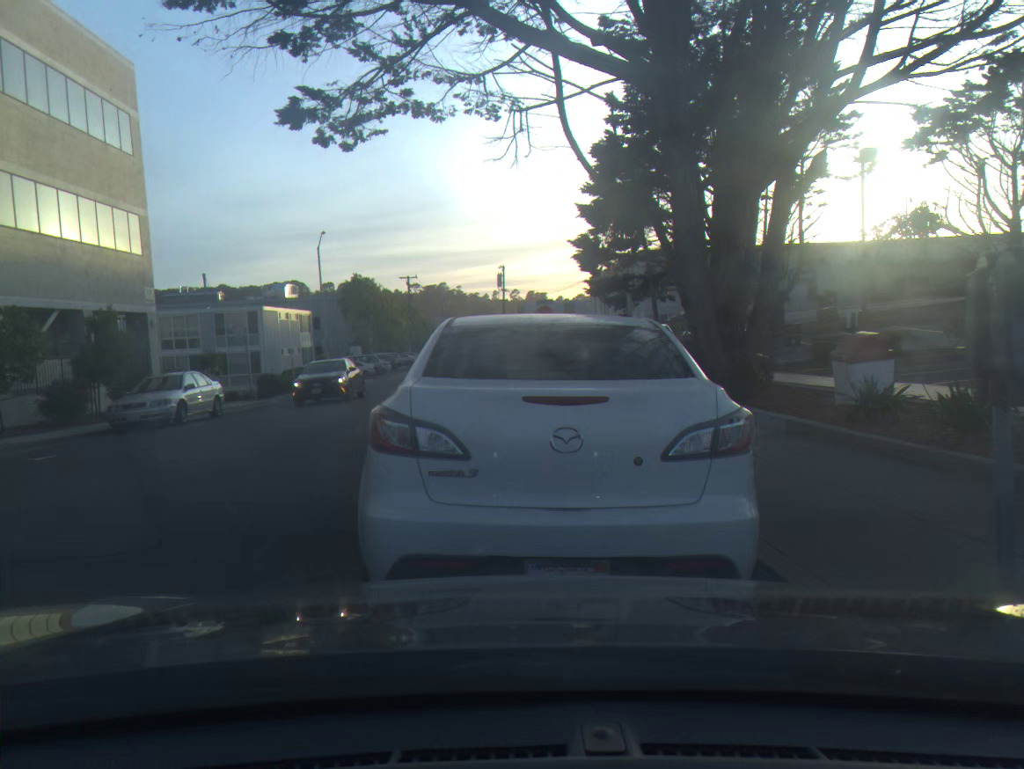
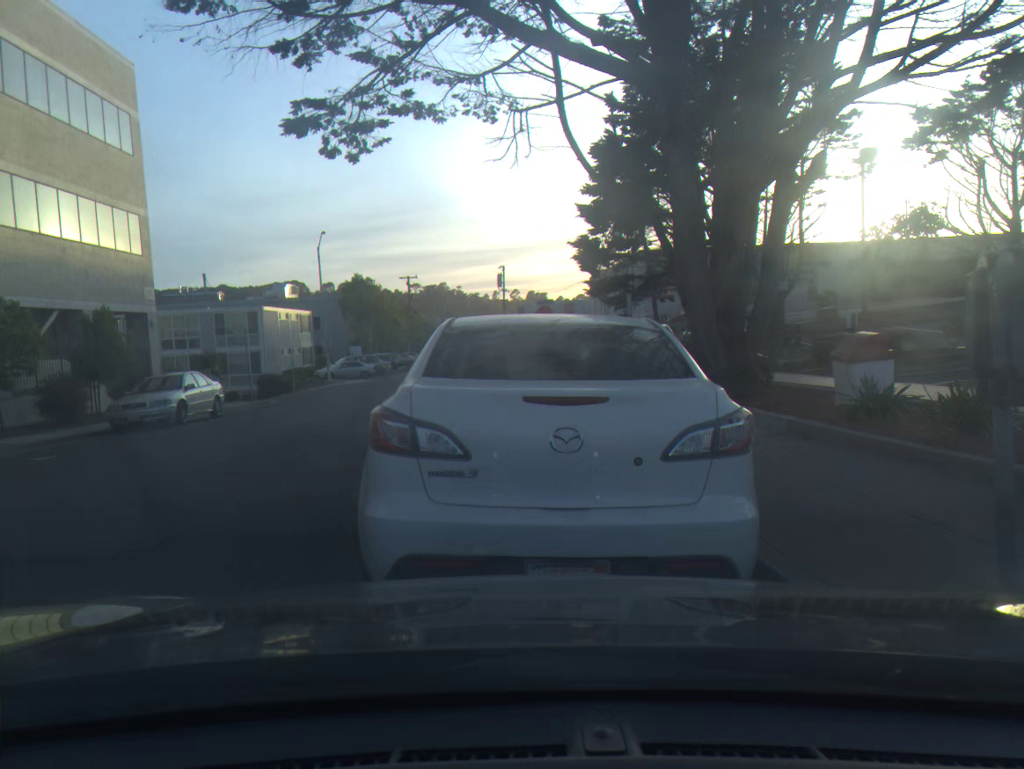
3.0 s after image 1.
(0.0, 0.0) m; 0°
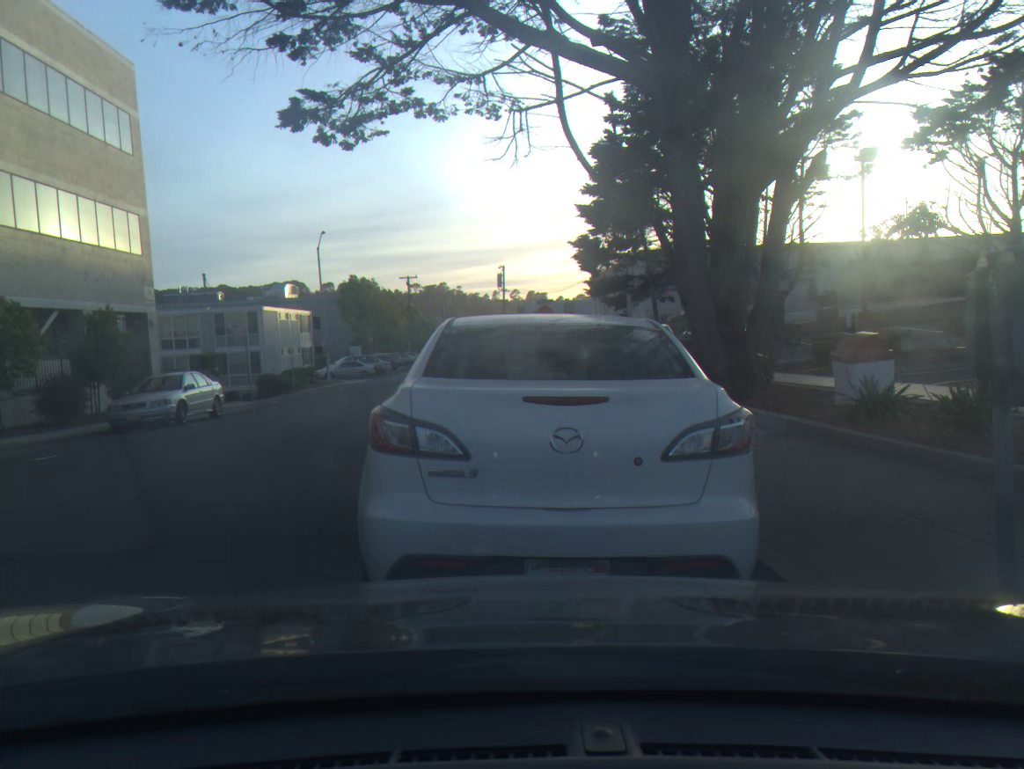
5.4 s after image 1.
(0.0, 0.0) m; 0°
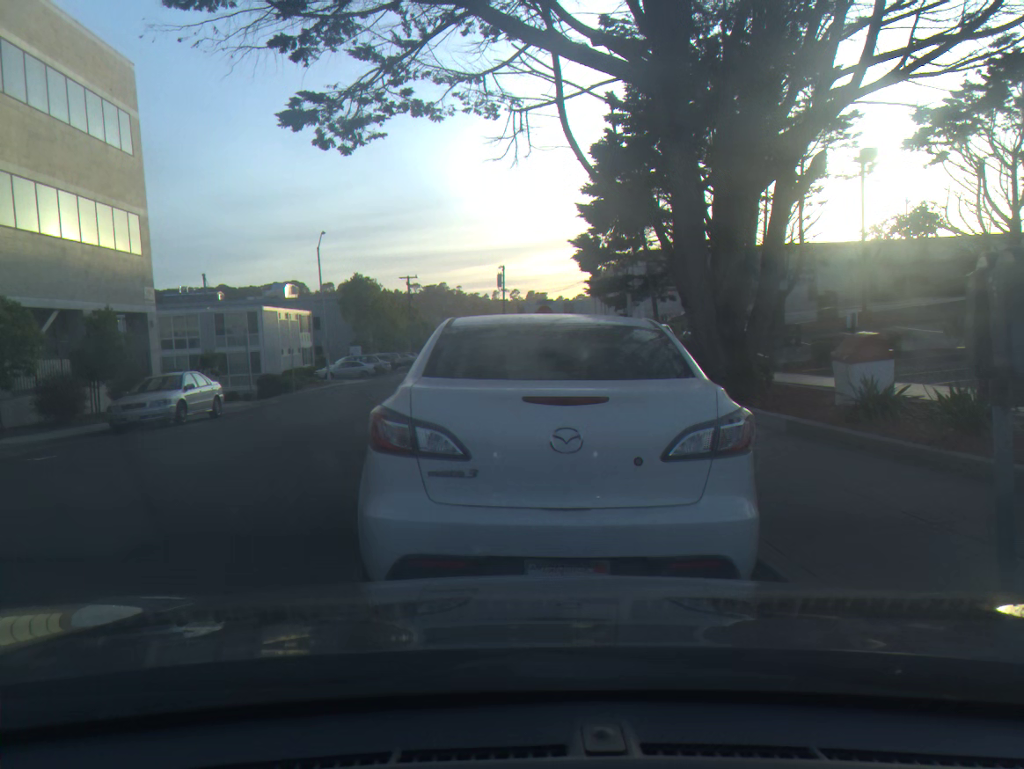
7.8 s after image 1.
(0.0, 0.0) m; 0°
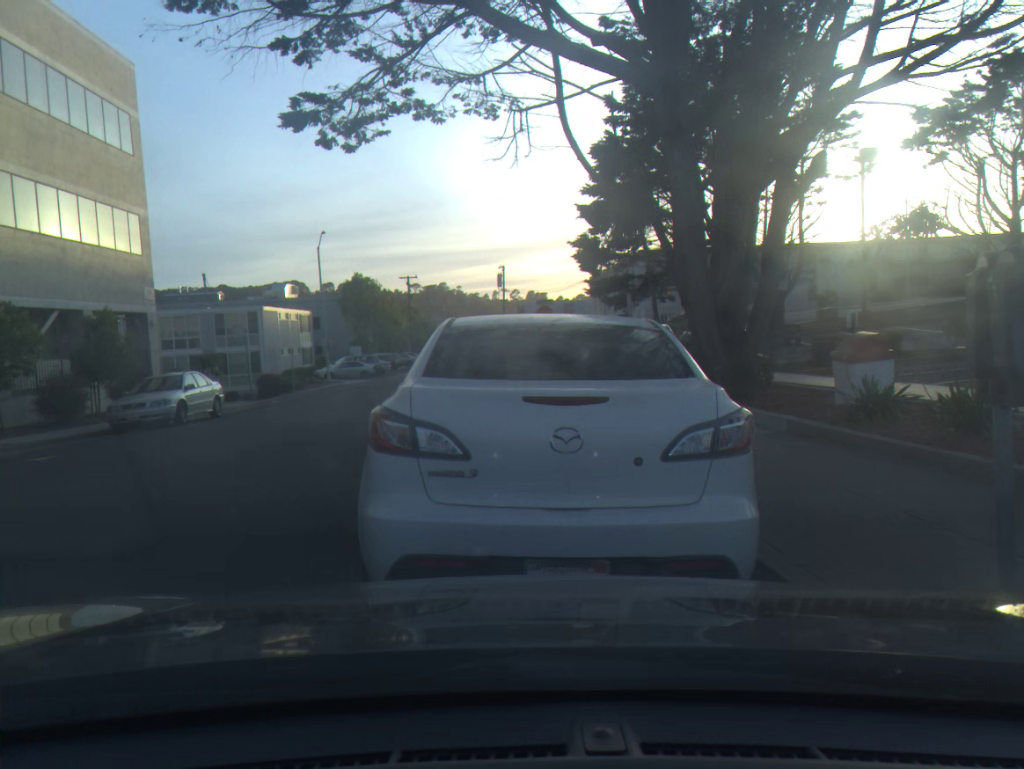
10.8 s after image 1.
(0.0, 0.0) m; 0°
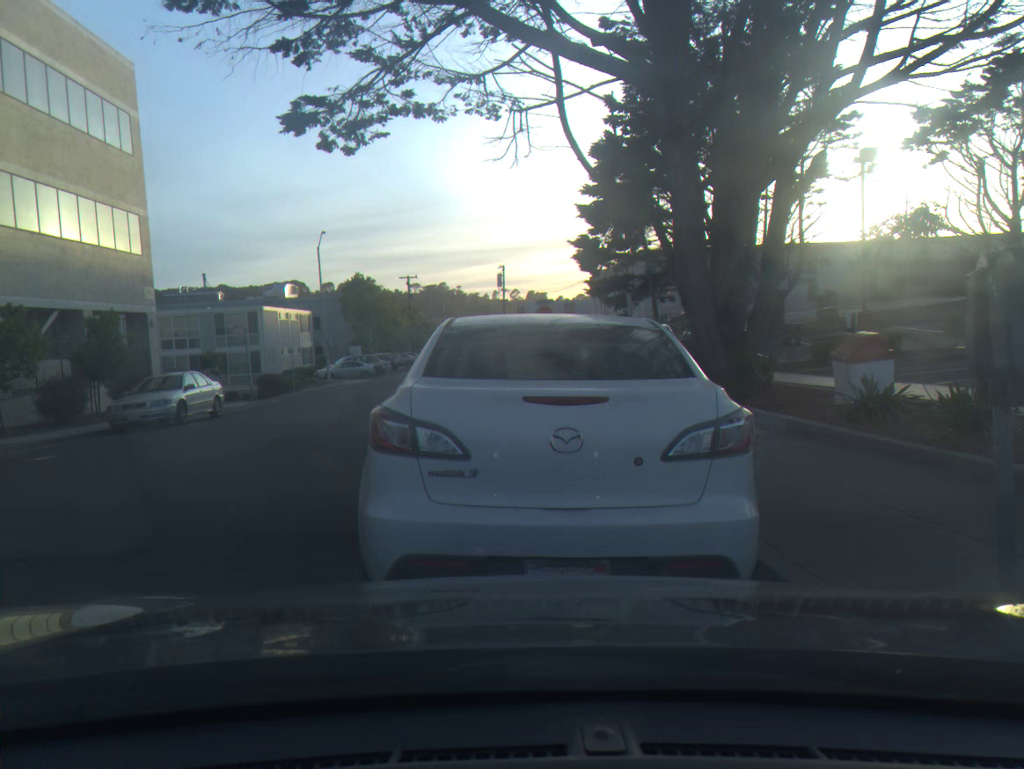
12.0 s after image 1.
(0.0, 0.0) m; 0°
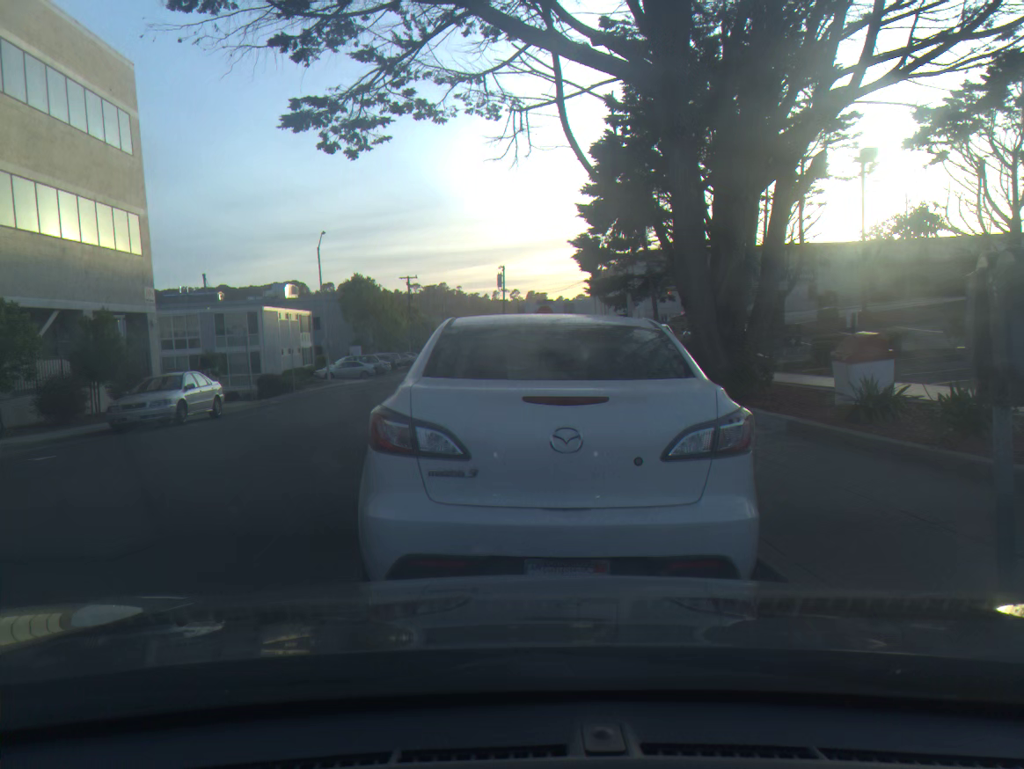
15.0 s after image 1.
(0.0, 0.0) m; 0°
